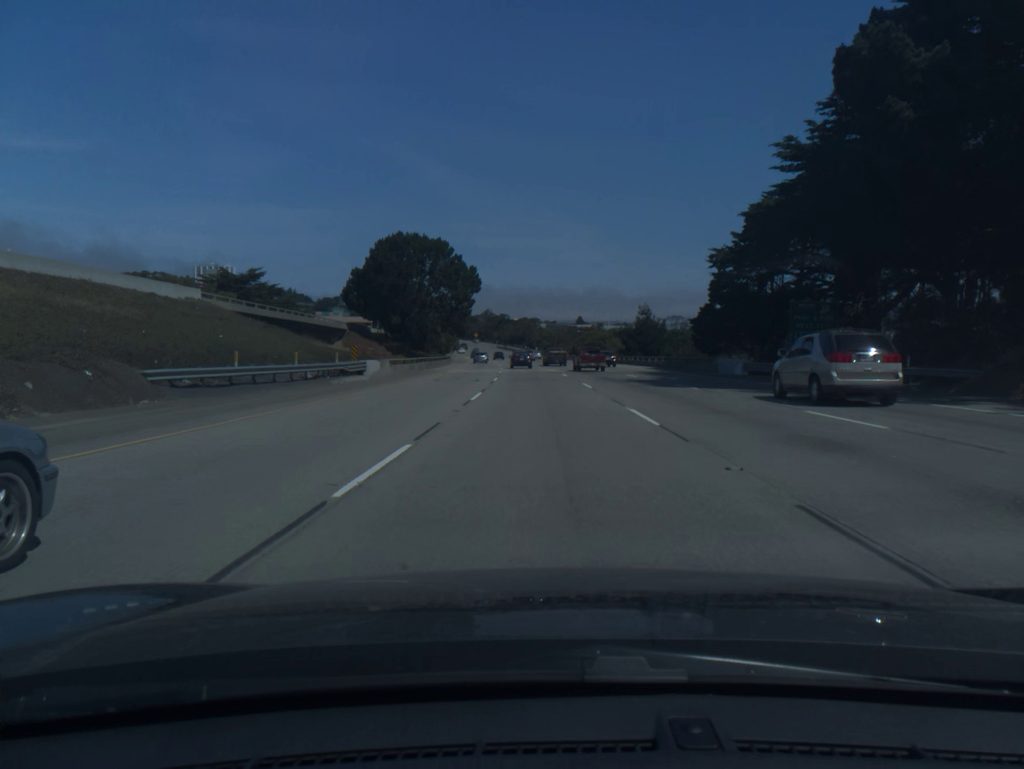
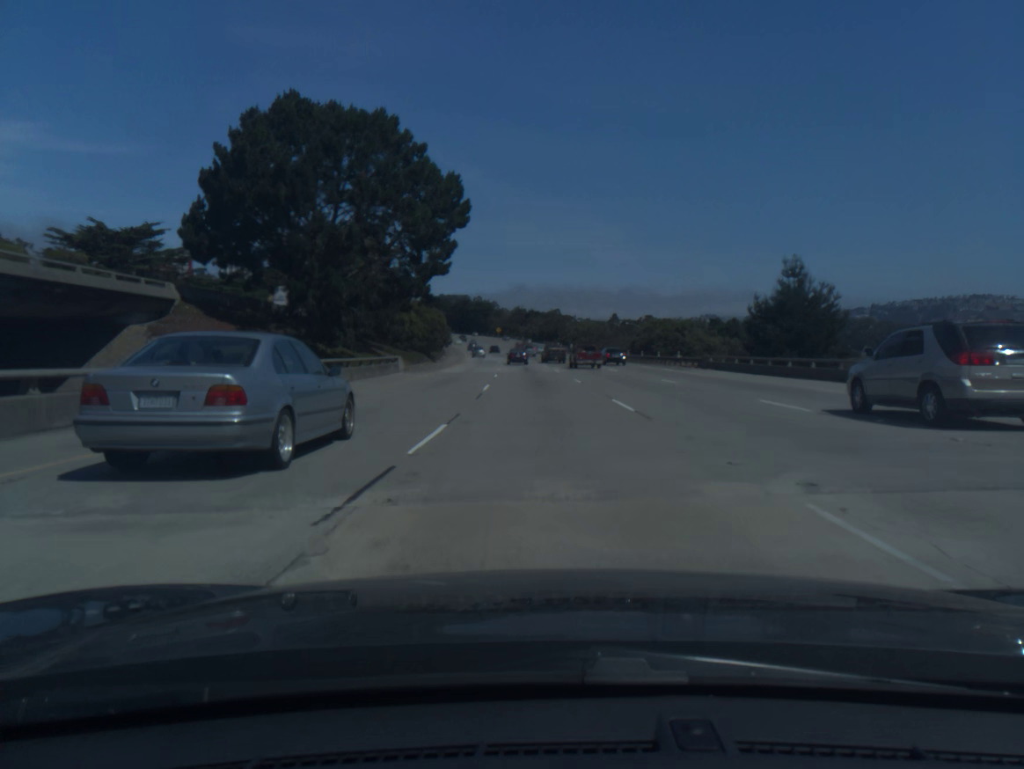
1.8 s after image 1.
(-1.2, +54.9) m; -2°
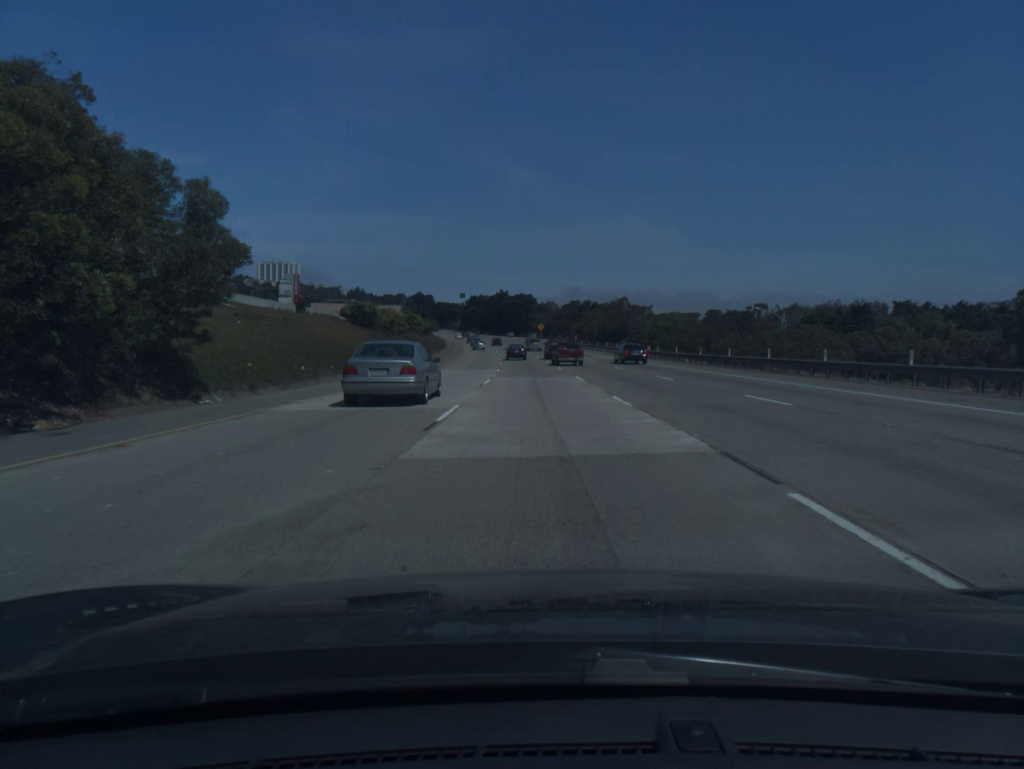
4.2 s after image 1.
(-2.1, +73.7) m; -4°
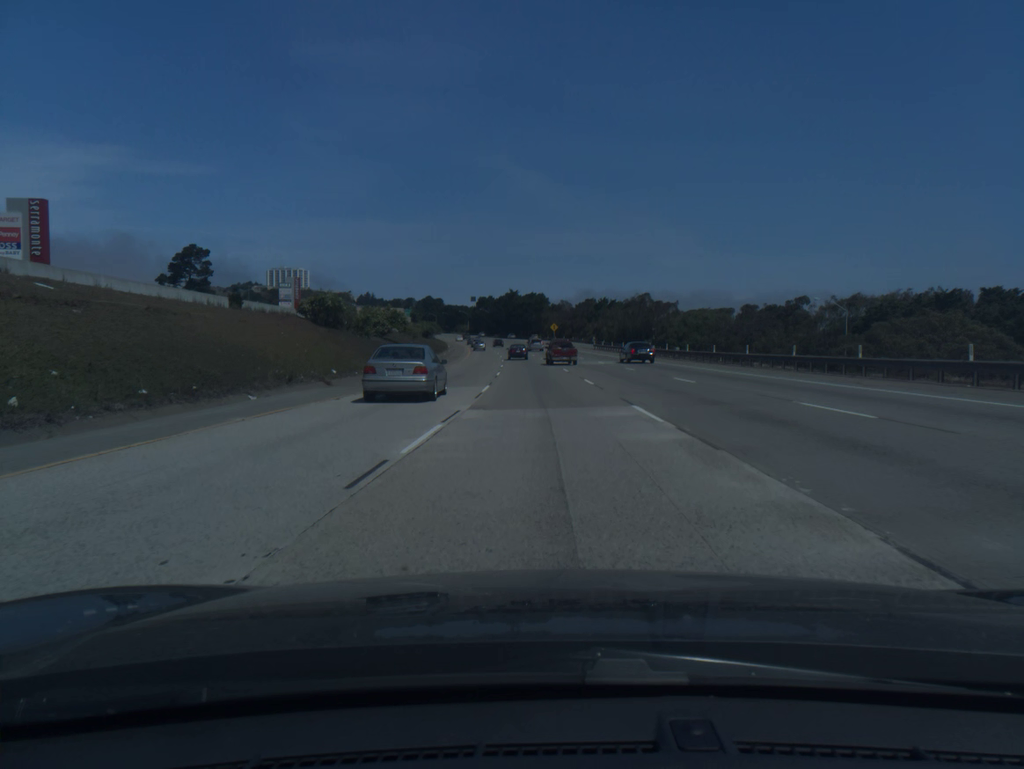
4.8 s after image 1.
(-0.1, +18.5) m; -1°
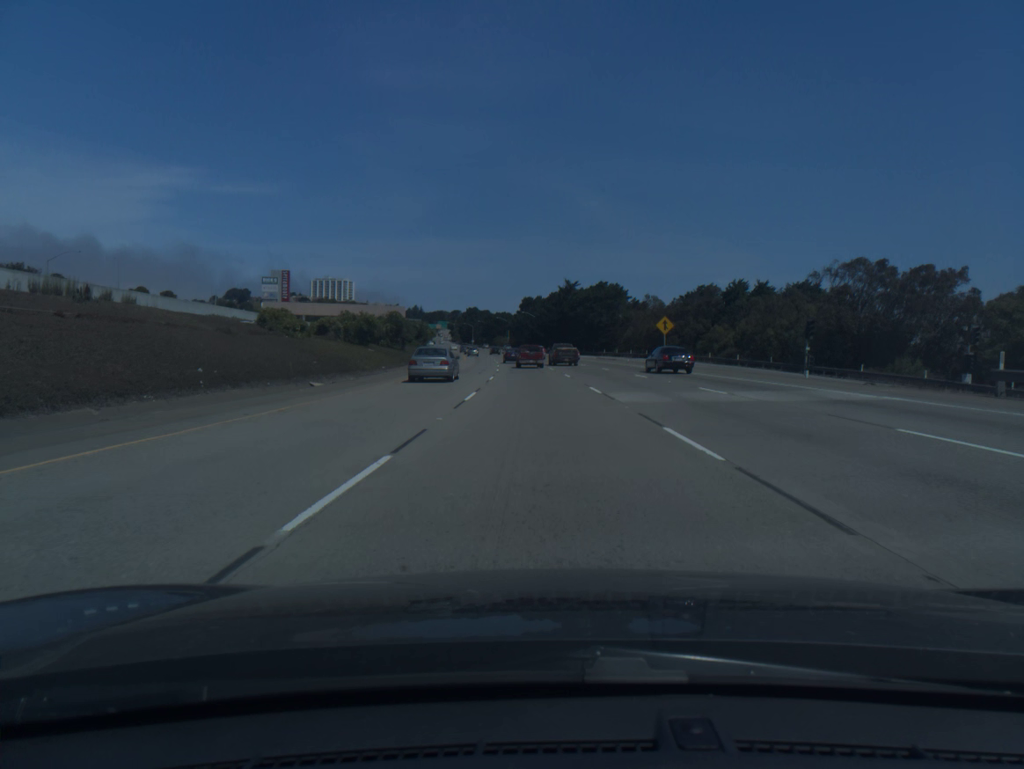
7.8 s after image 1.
(-3.4, +91.9) m; -4°
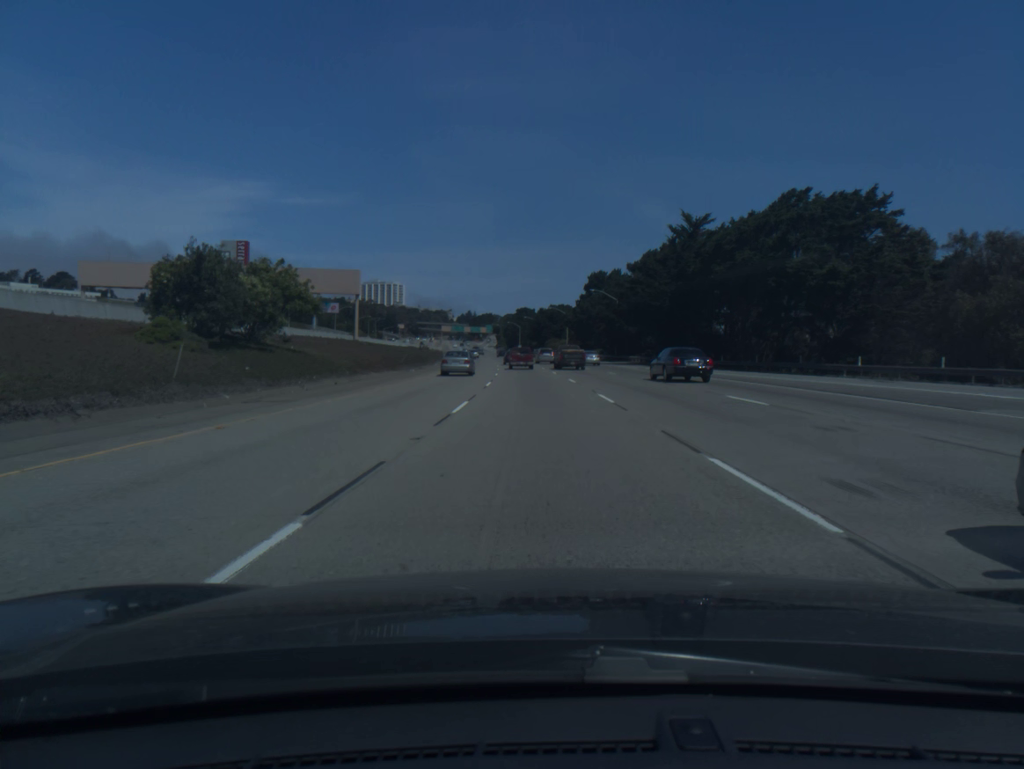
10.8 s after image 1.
(-3.5, +91.1) m; -4°
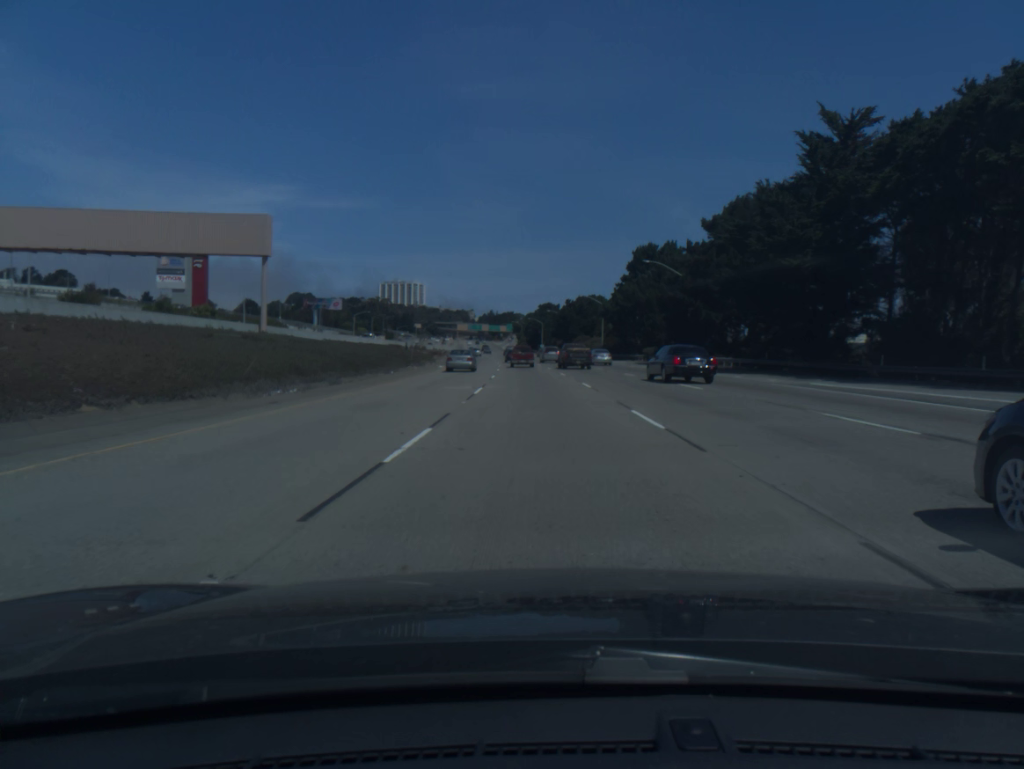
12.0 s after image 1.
(-0.6, +36.6) m; -2°
